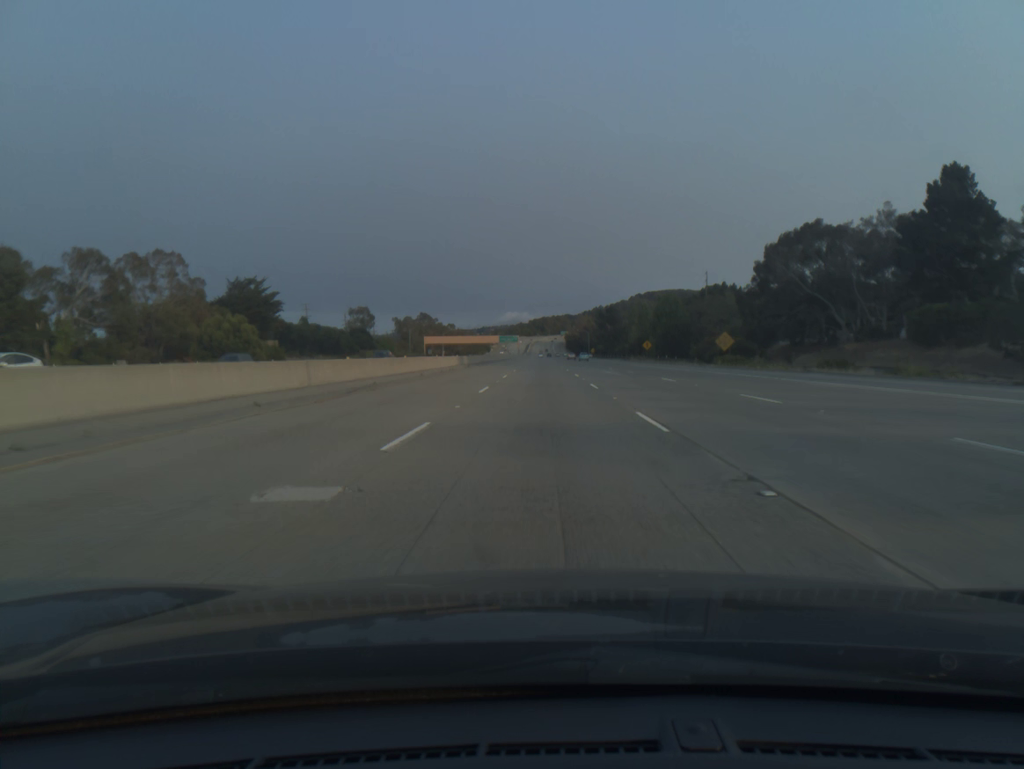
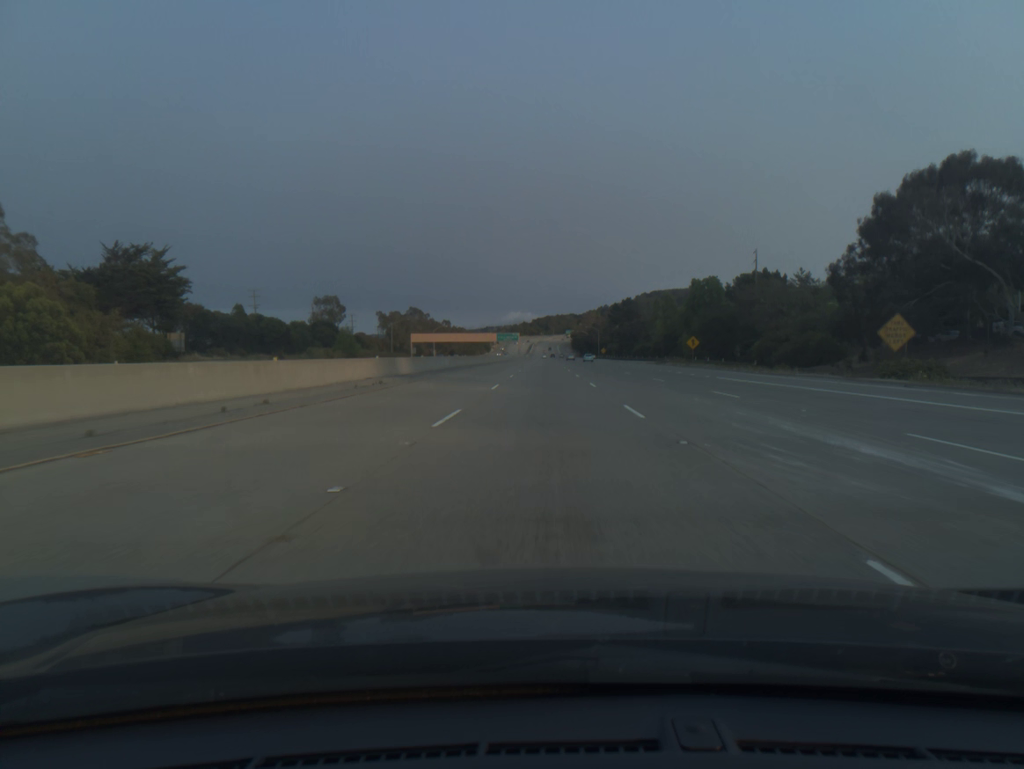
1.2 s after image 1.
(-0.1, +39.4) m; 0°
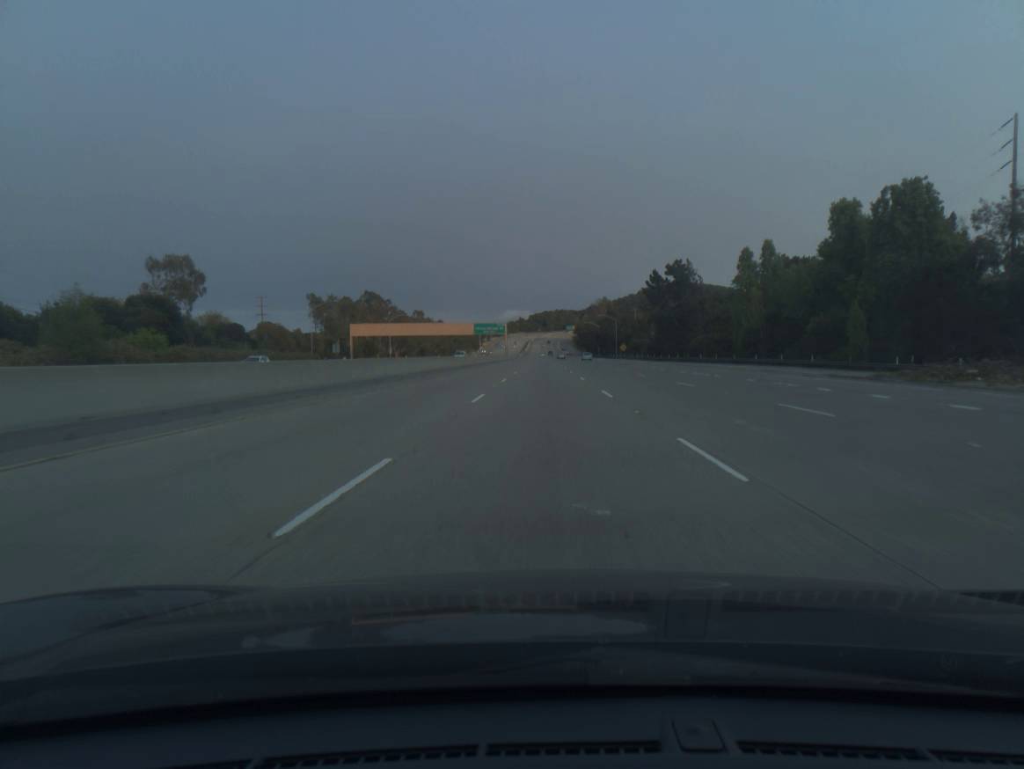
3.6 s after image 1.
(+0.1, +78.7) m; 0°
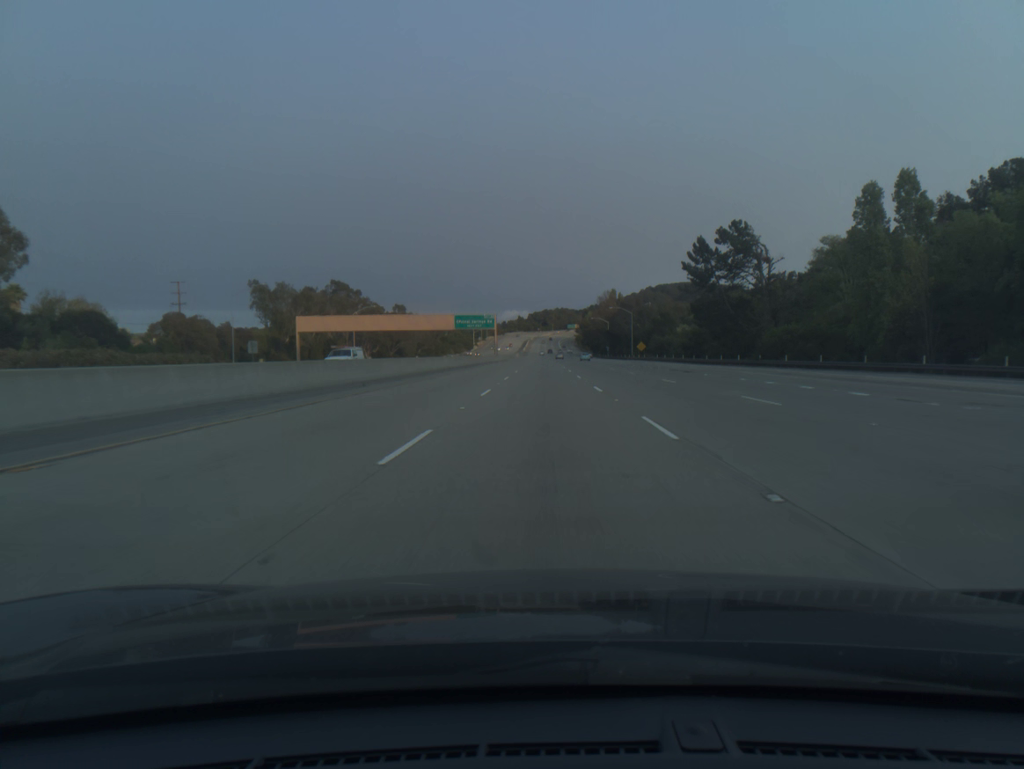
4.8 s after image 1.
(0.0, +39.4) m; 0°
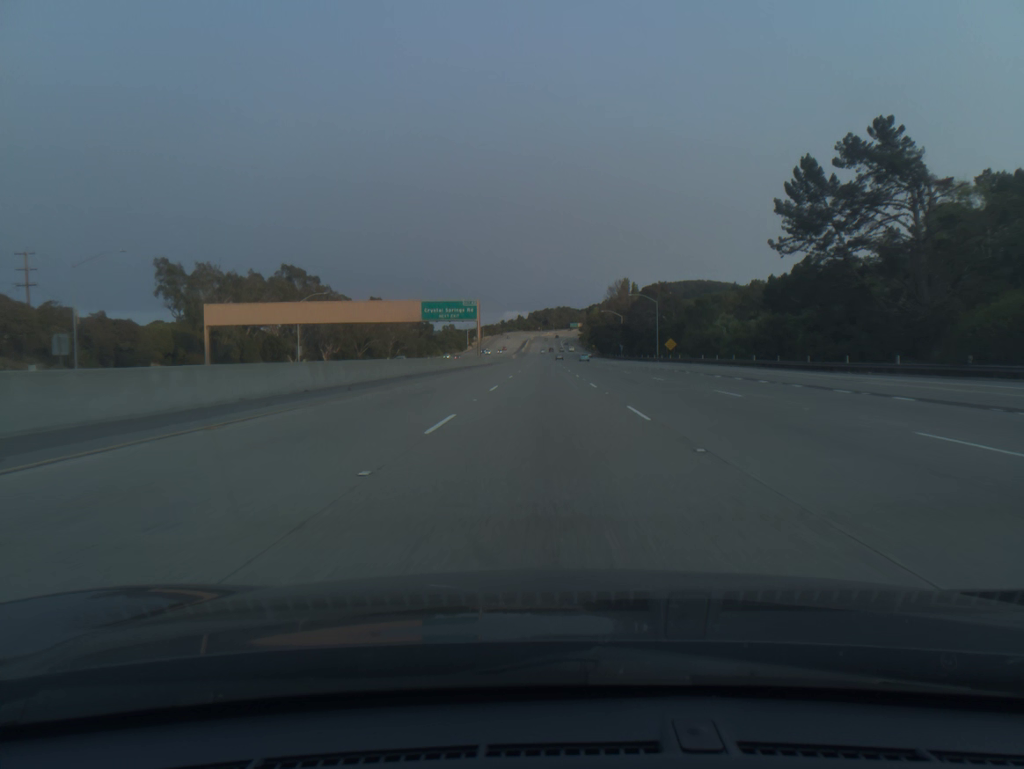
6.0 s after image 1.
(0.0, +39.4) m; 0°
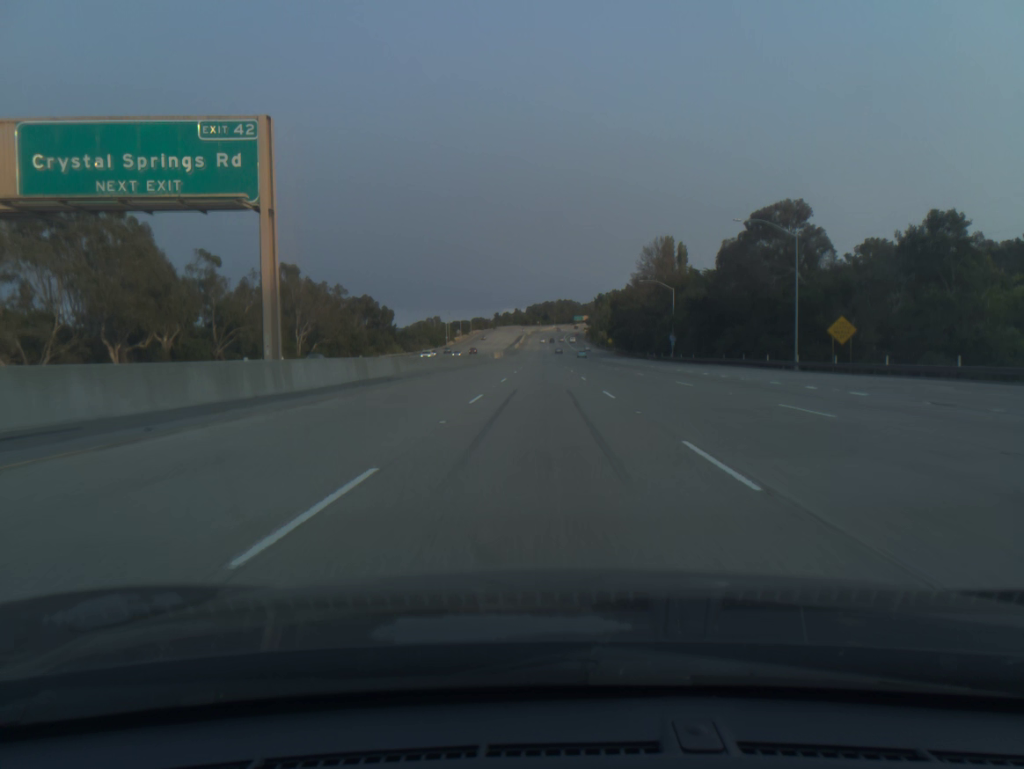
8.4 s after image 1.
(0.0, +78.6) m; 0°
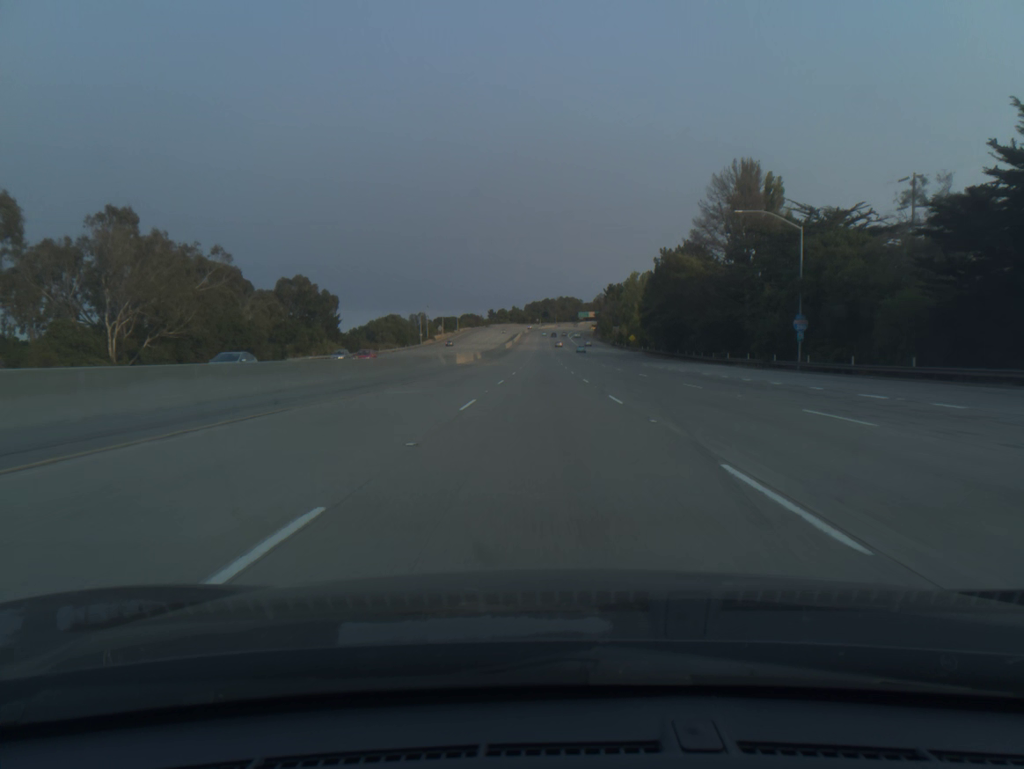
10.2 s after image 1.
(0.0, +58.9) m; 0°
